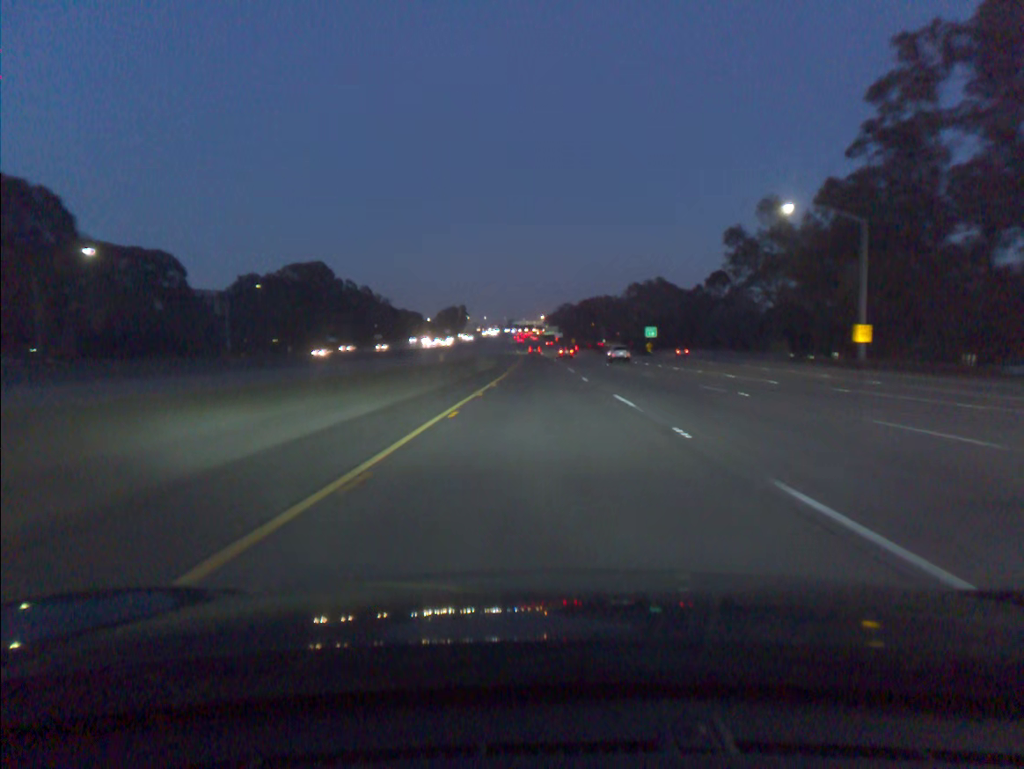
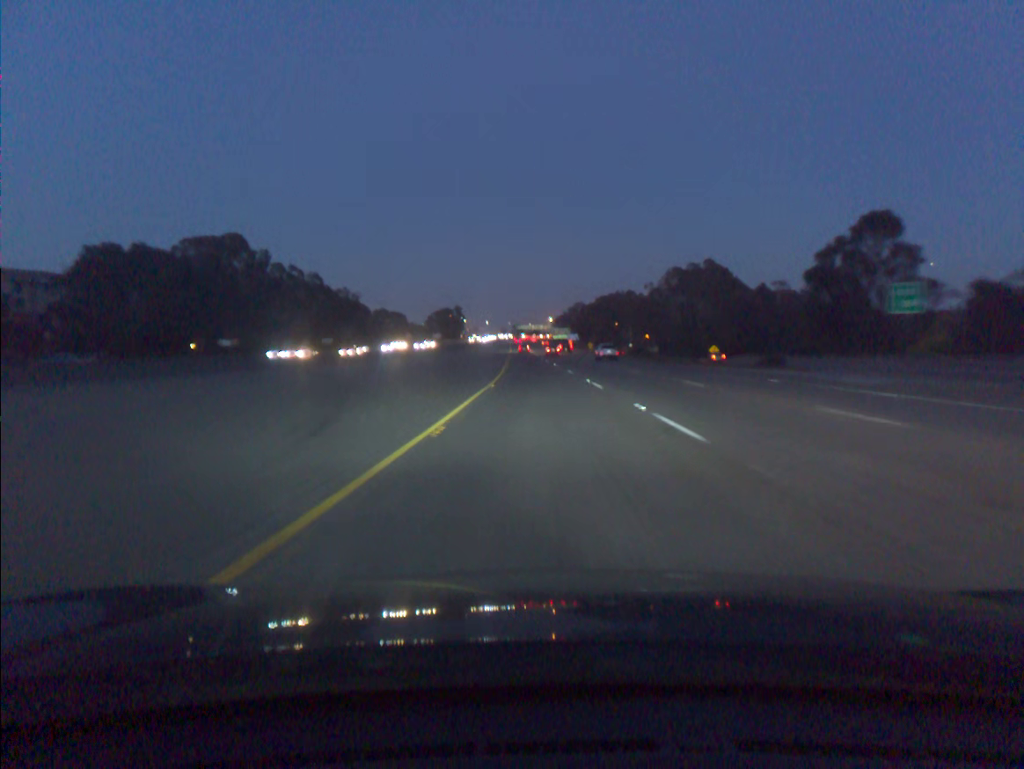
(-0.4, +70.9) m; -1°
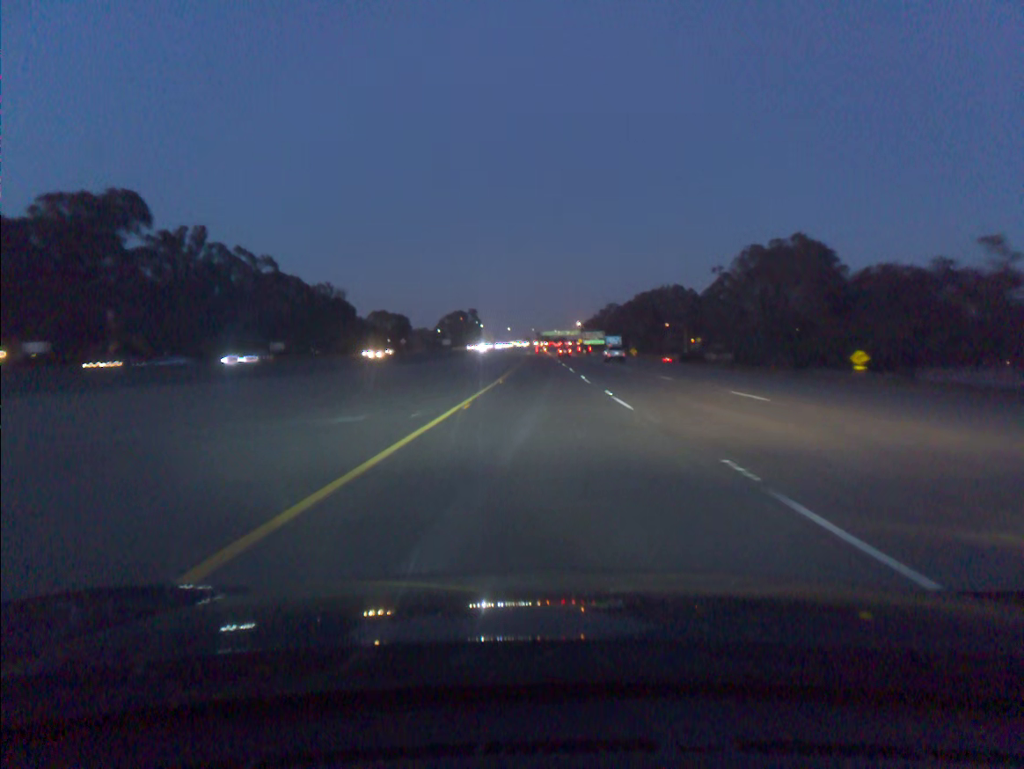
(-0.7, +54.2) m; -2°
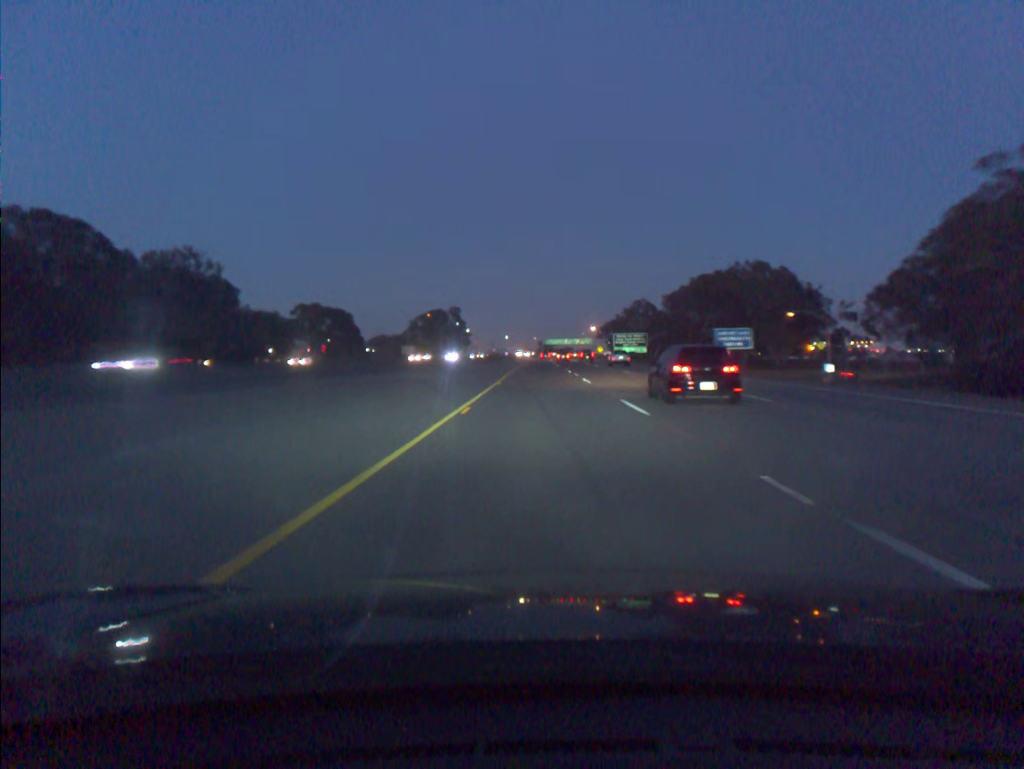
(-0.5, +92.1) m; 0°
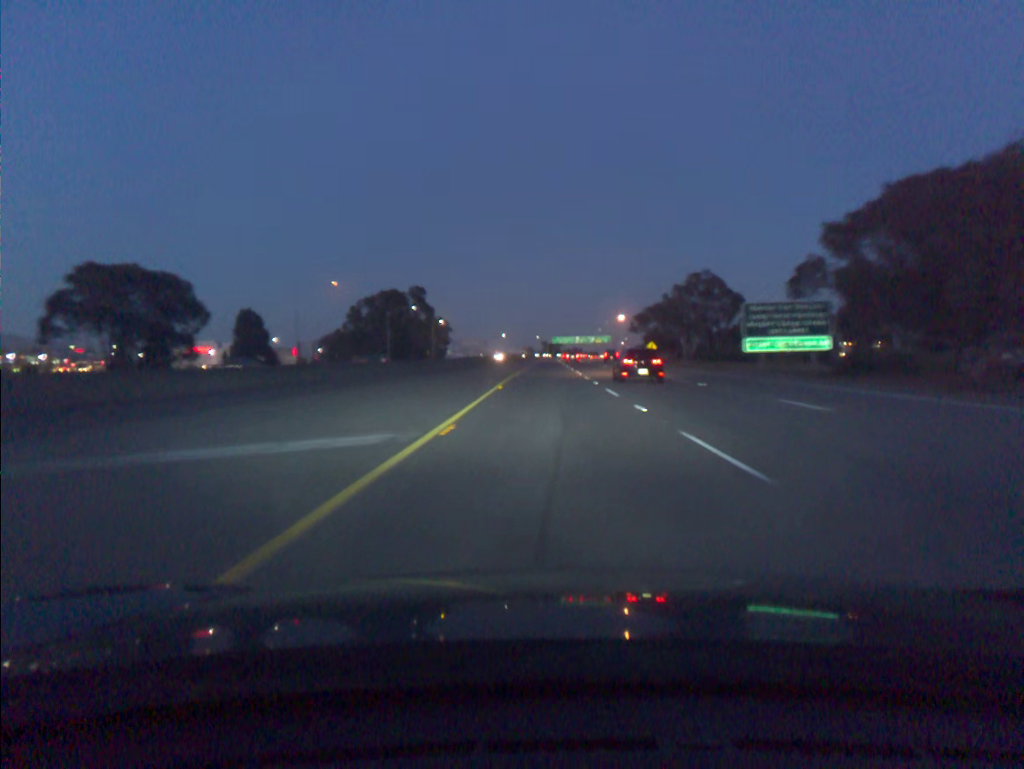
(-0.5, +94.6) m; 0°
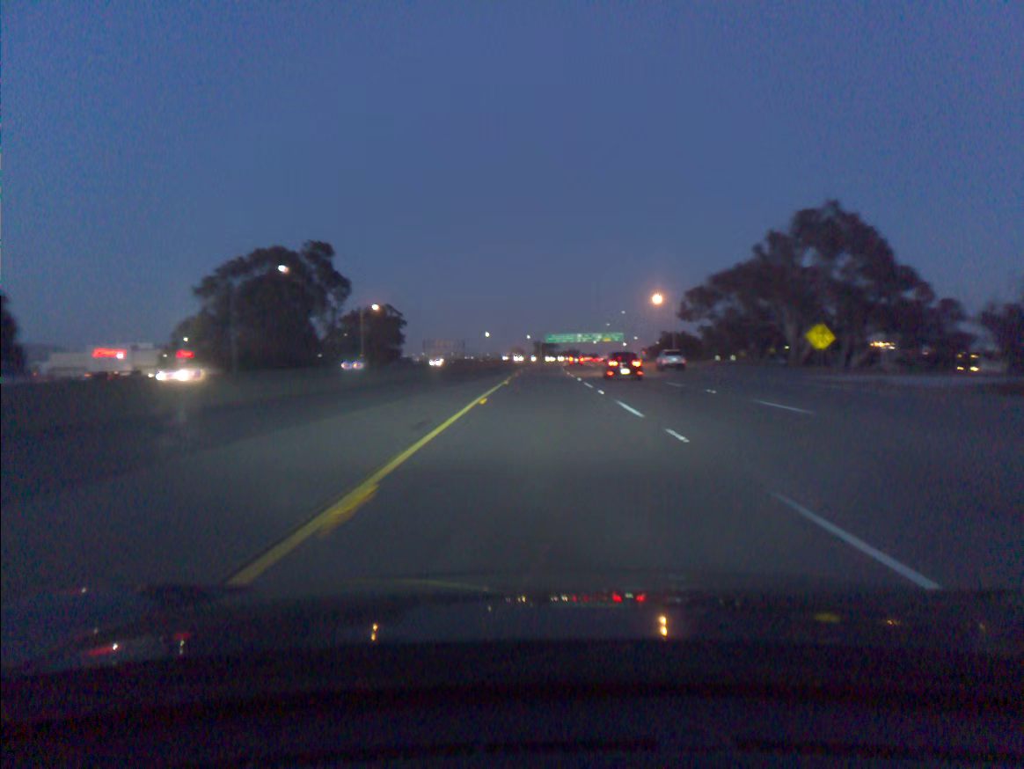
(+0.4, +77.8) m; 0°
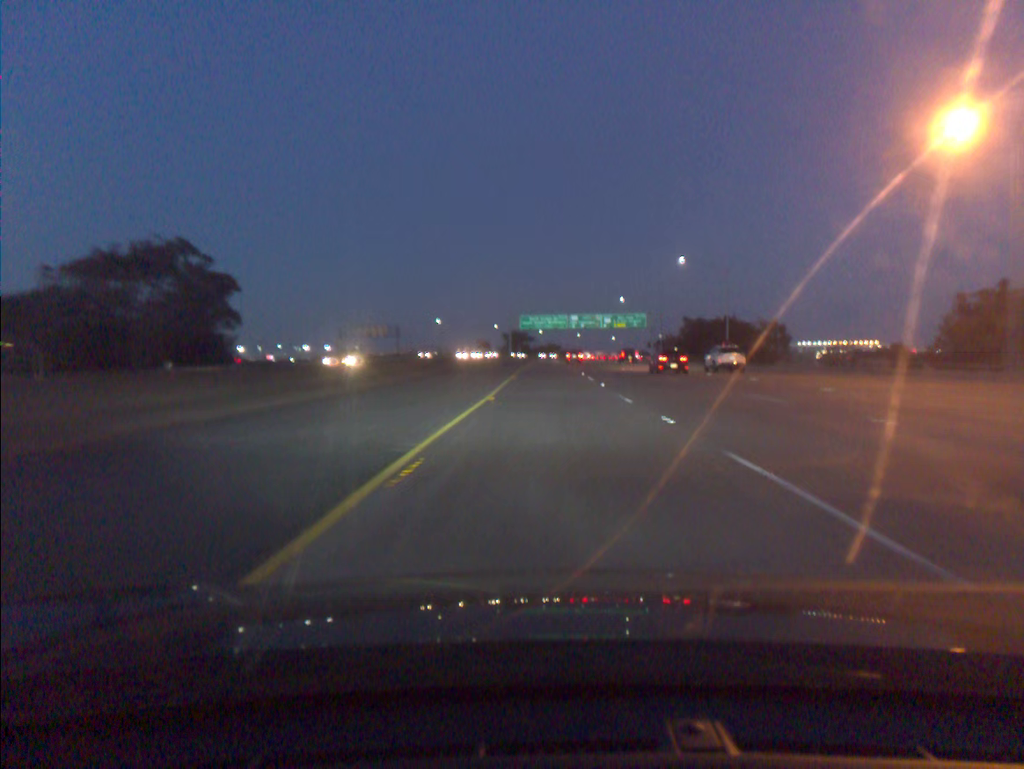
(+0.6, +99.7) m; +2°
